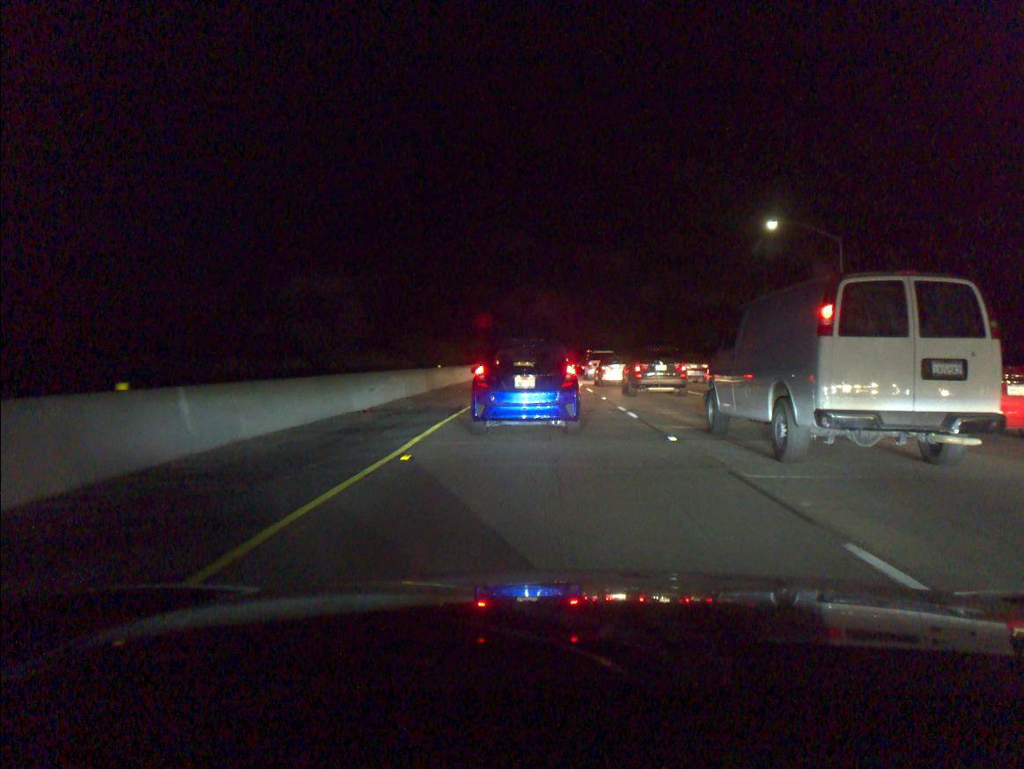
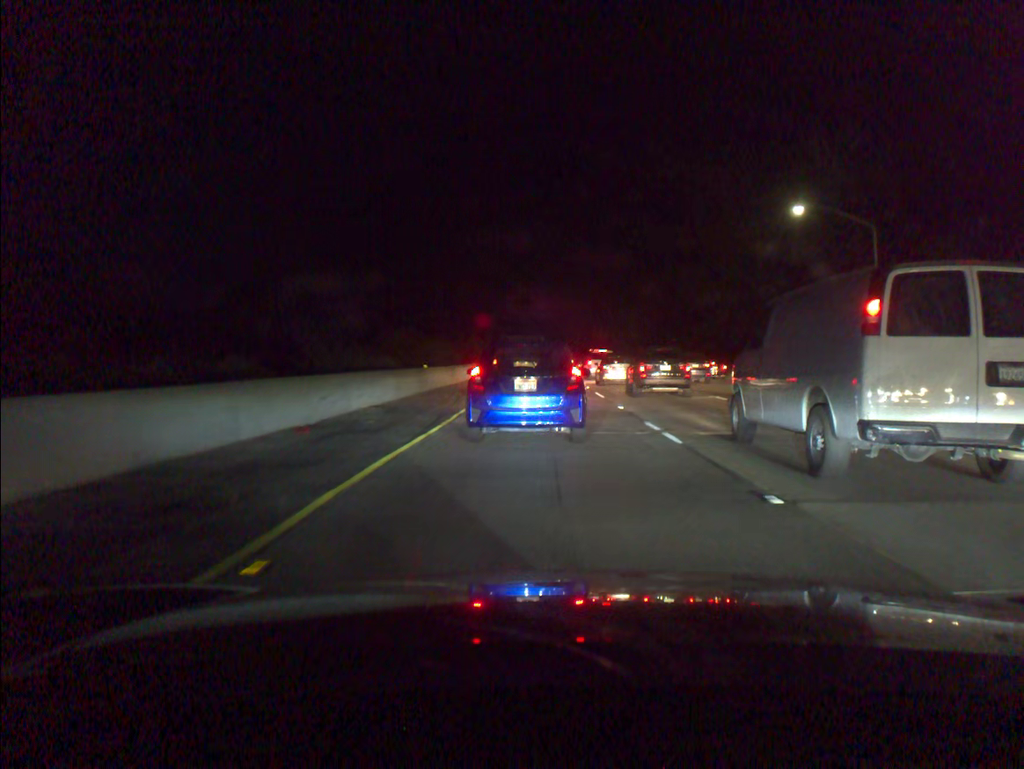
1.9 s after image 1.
(0.0, +5.0) m; -1°
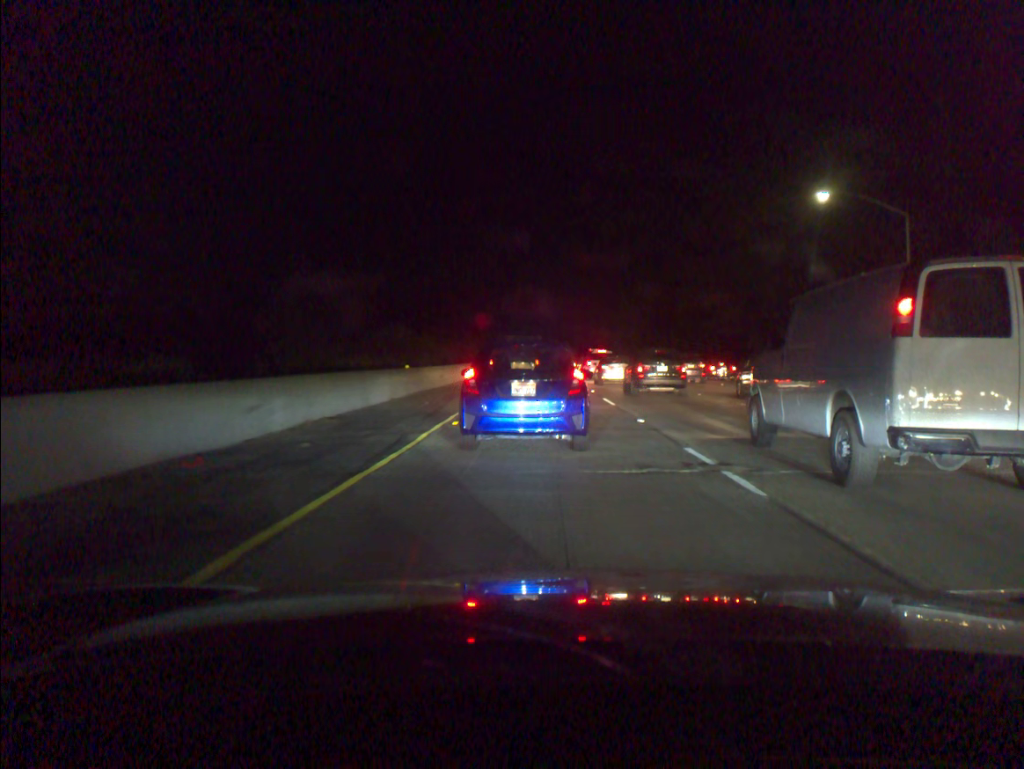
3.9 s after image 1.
(0.0, +4.3) m; +1°
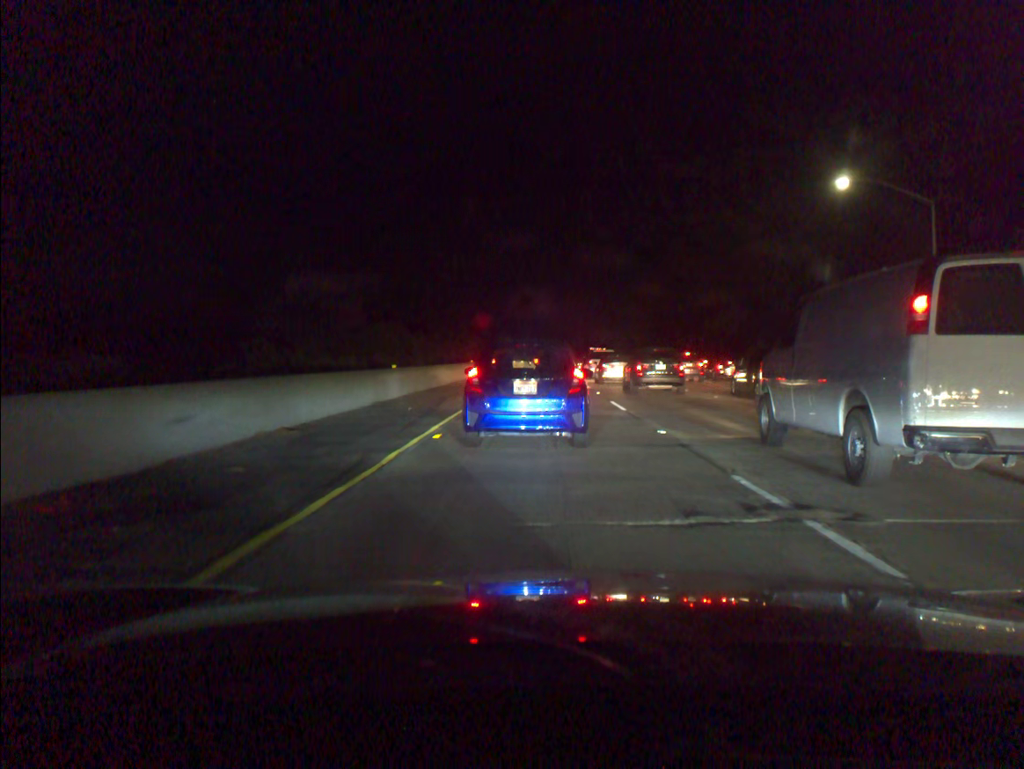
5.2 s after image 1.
(0.0, +2.6) m; 0°
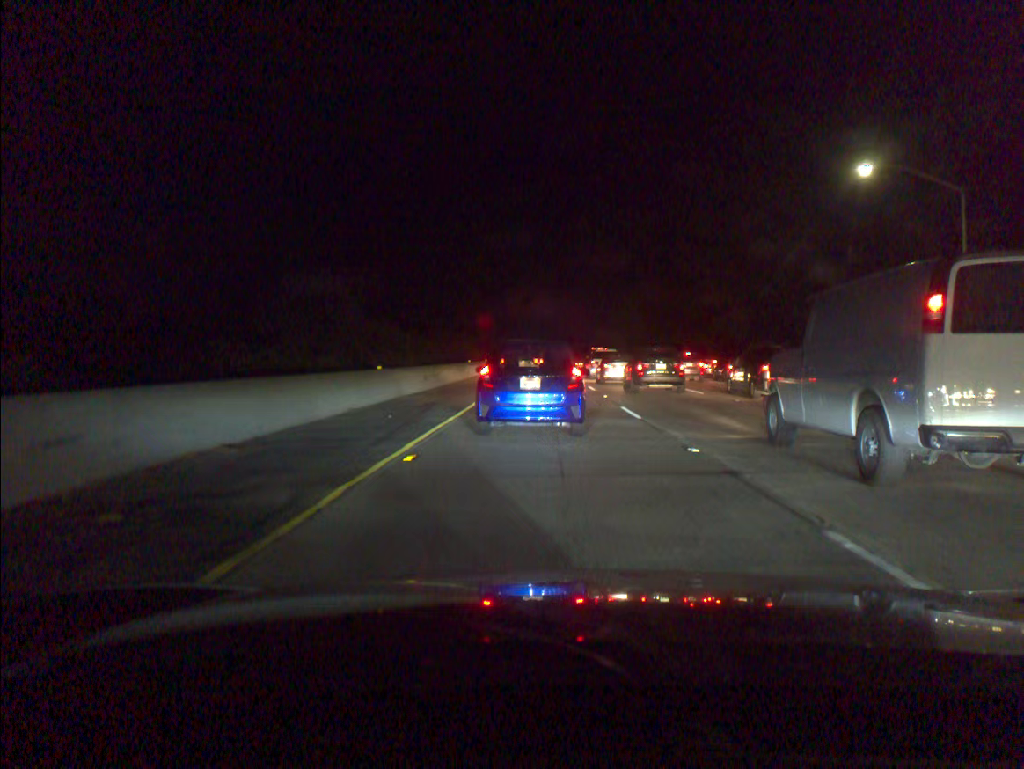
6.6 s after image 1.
(0.0, +2.6) m; 0°
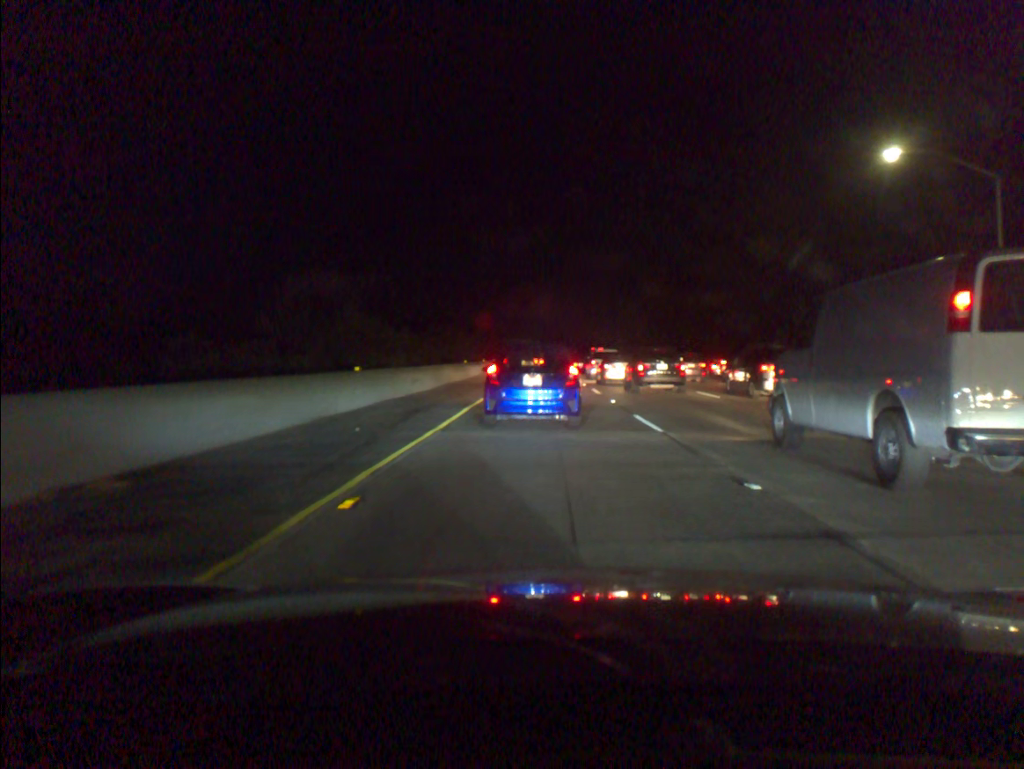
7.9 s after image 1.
(0.0, +3.0) m; -1°
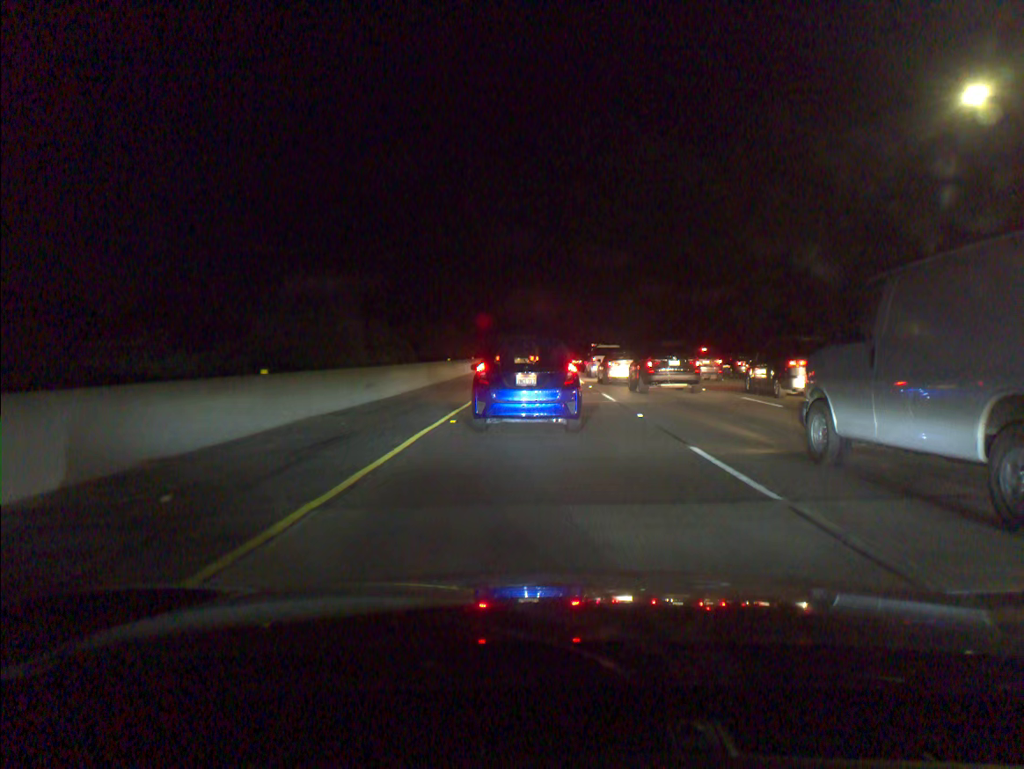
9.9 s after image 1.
(0.0, +6.7) m; 0°
